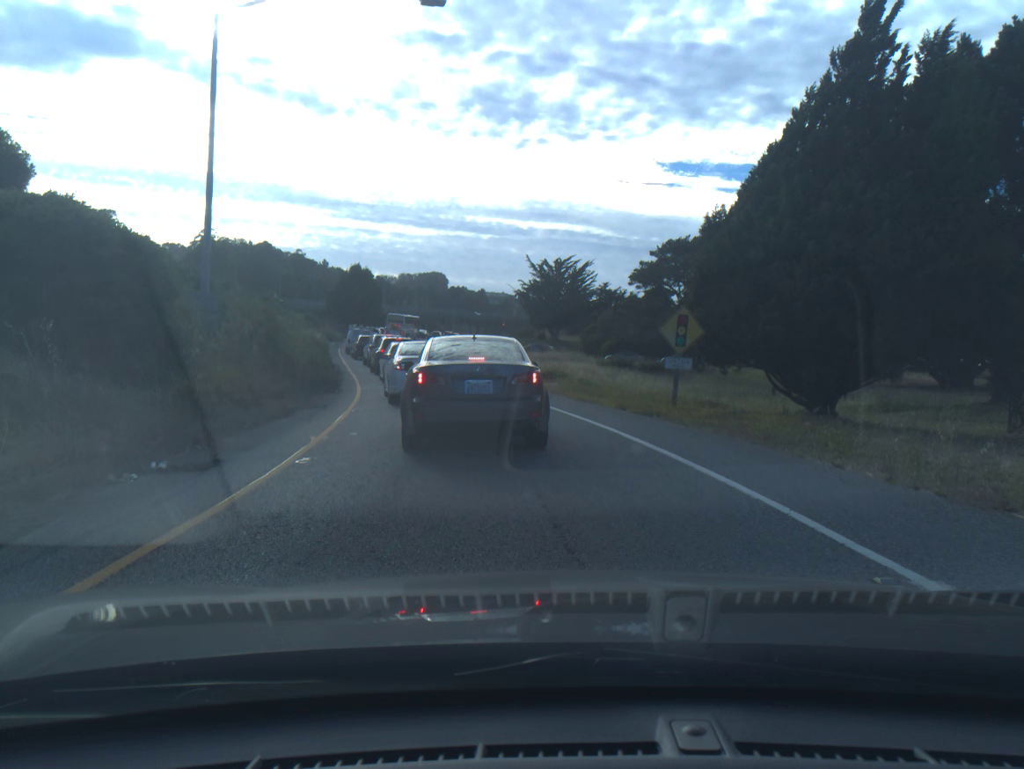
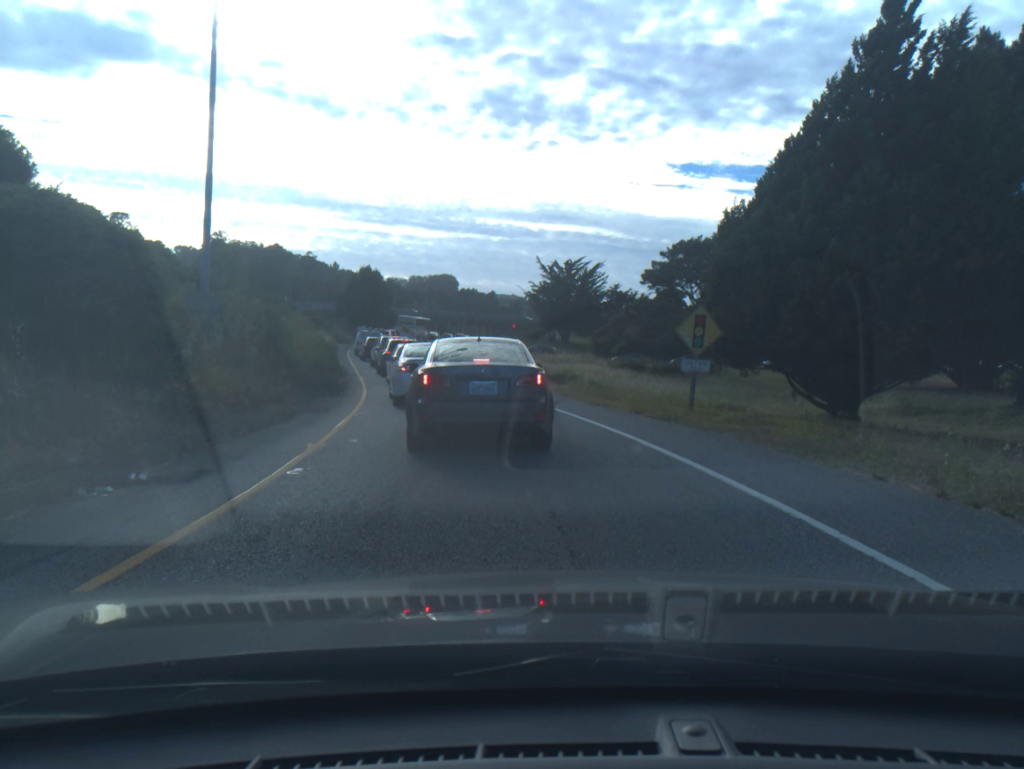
(0.0, +0.7) m; -1°
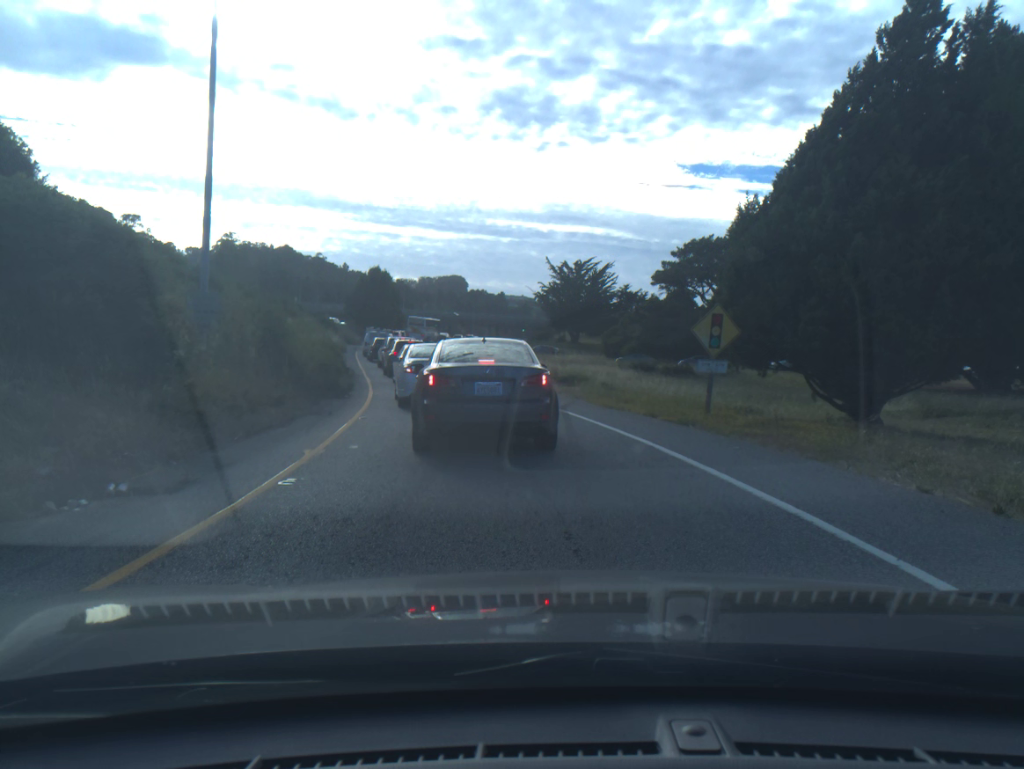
(0.0, +0.7) m; -1°
